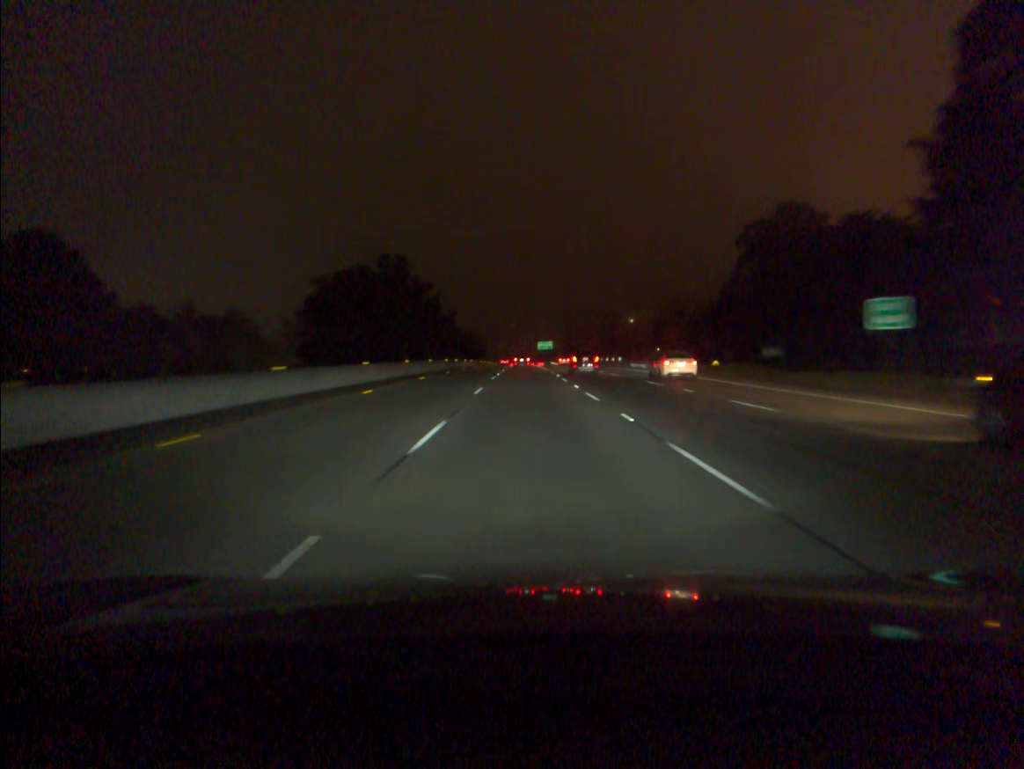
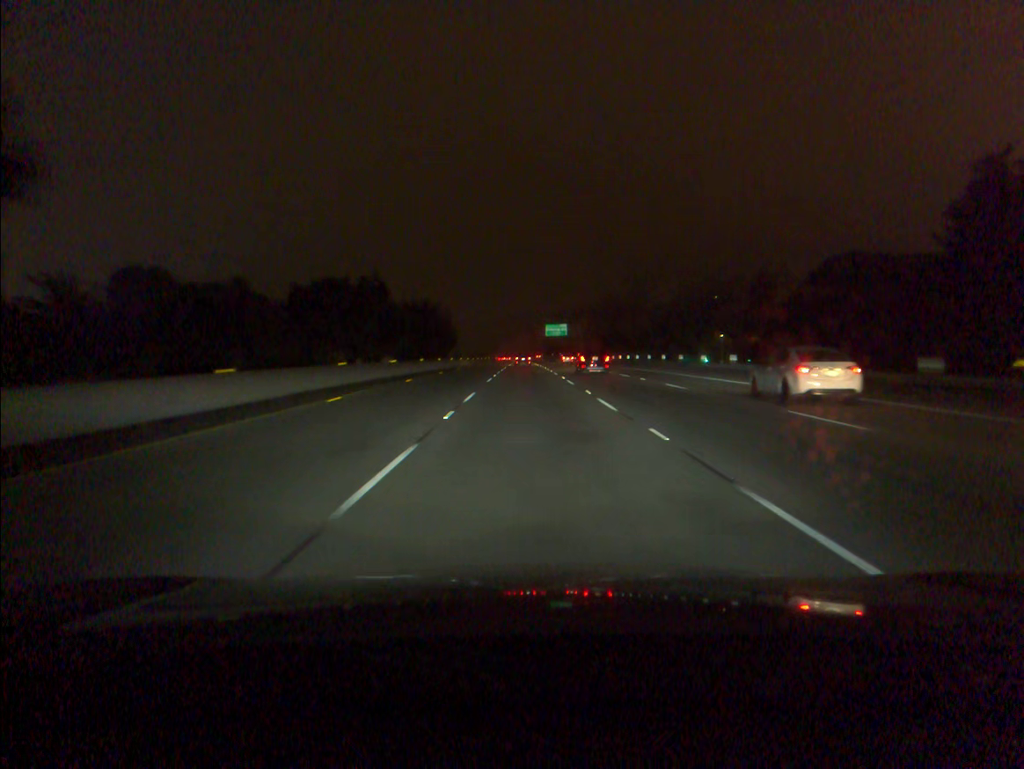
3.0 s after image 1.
(-0.1, +92.1) m; 0°
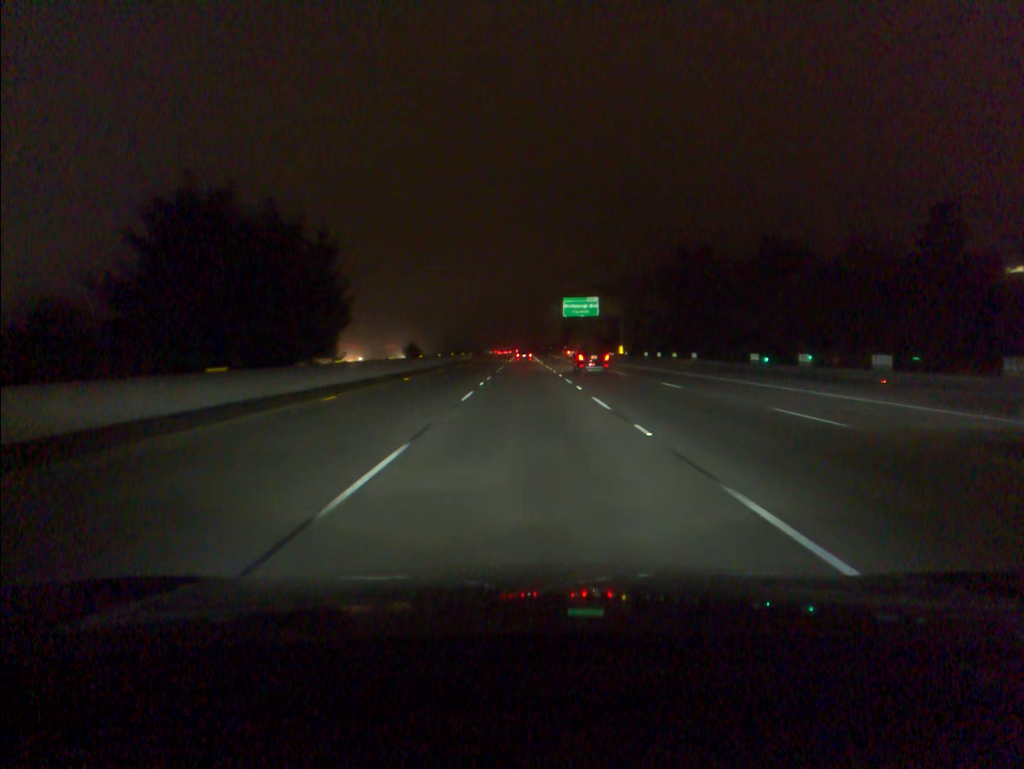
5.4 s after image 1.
(0.0, +73.2) m; 0°
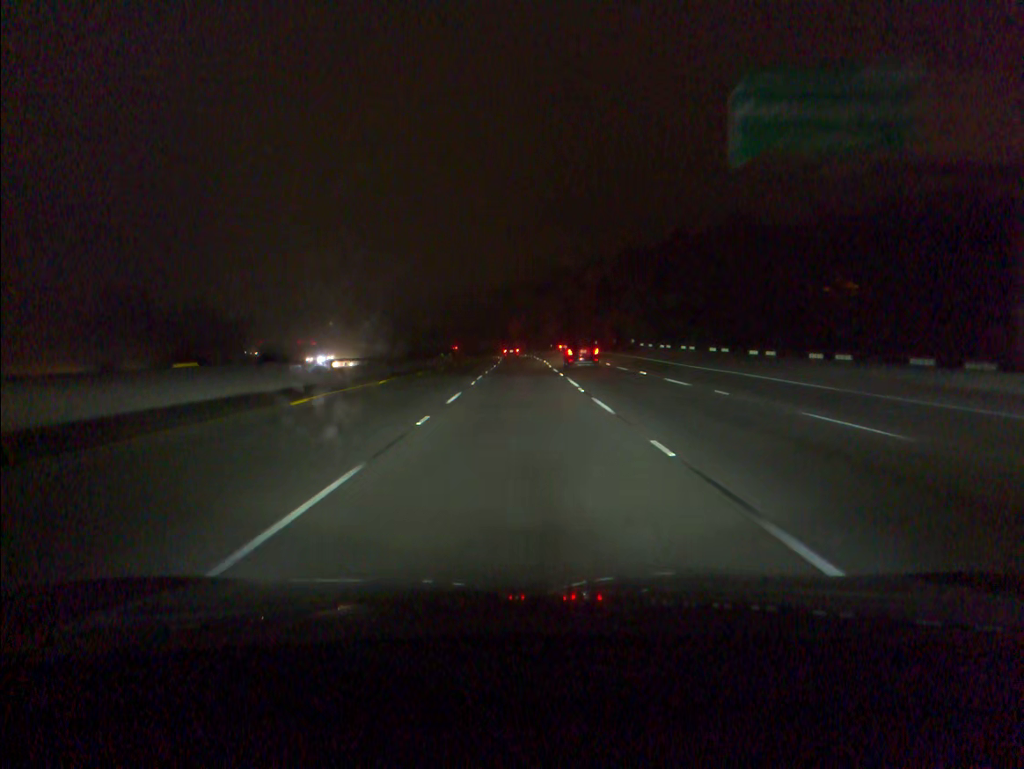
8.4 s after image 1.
(+0.1, +89.8) m; 0°
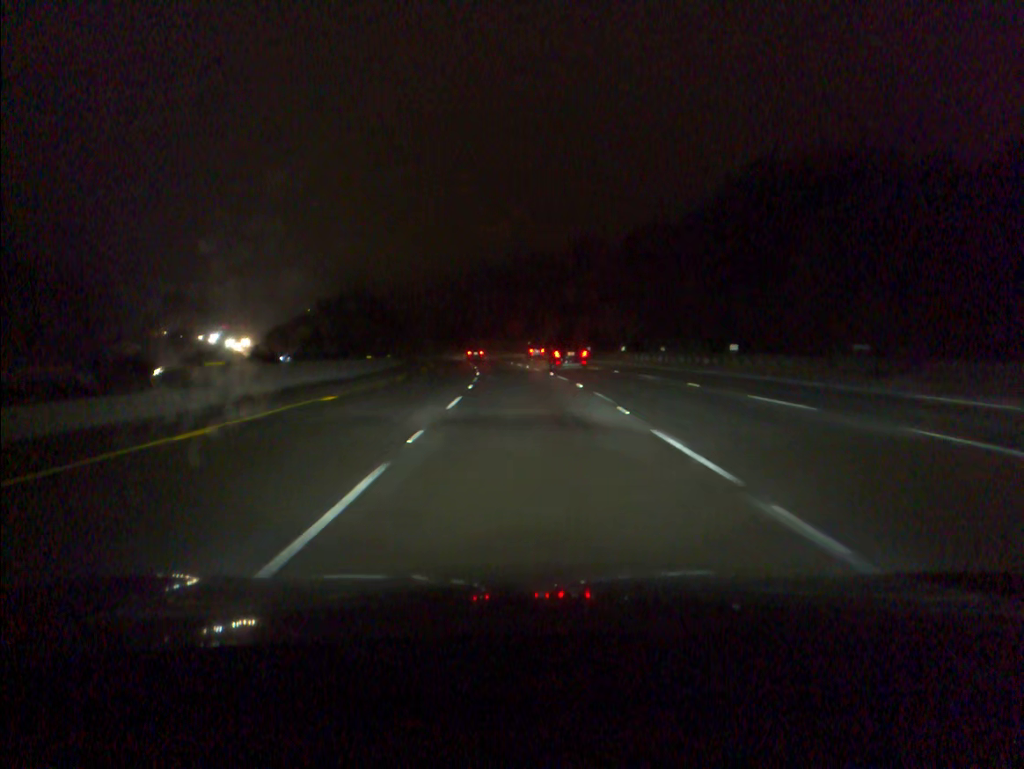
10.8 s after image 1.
(-0.6, +70.7) m; -1°
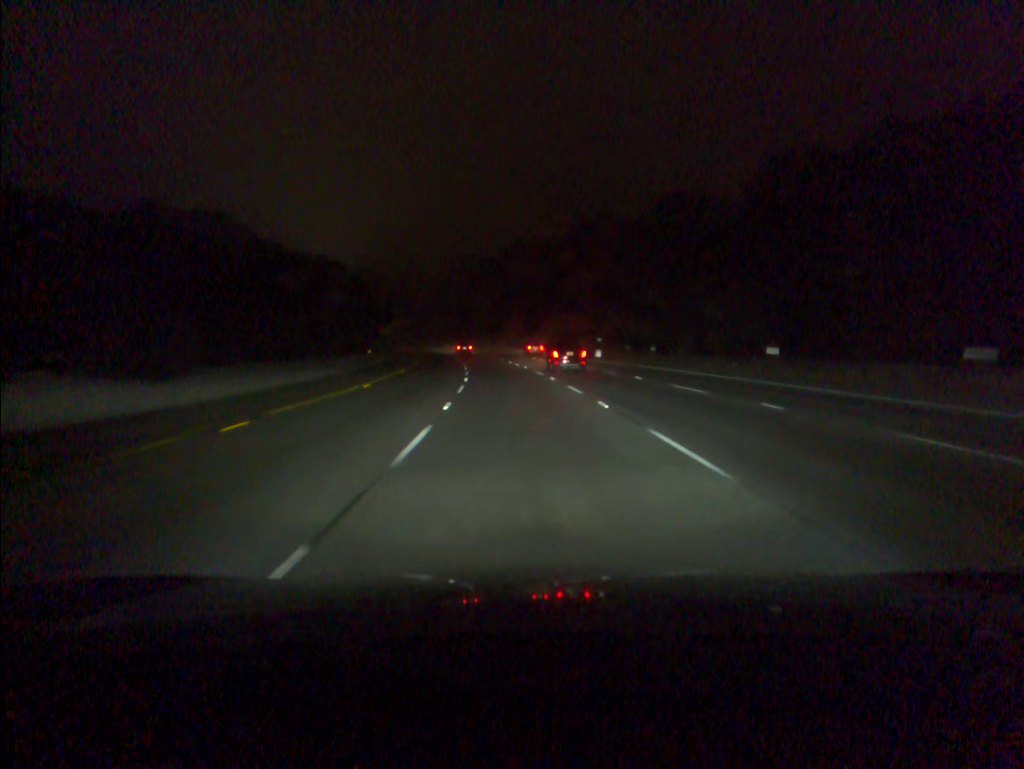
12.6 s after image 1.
(-1.5, +52.1) m; -4°
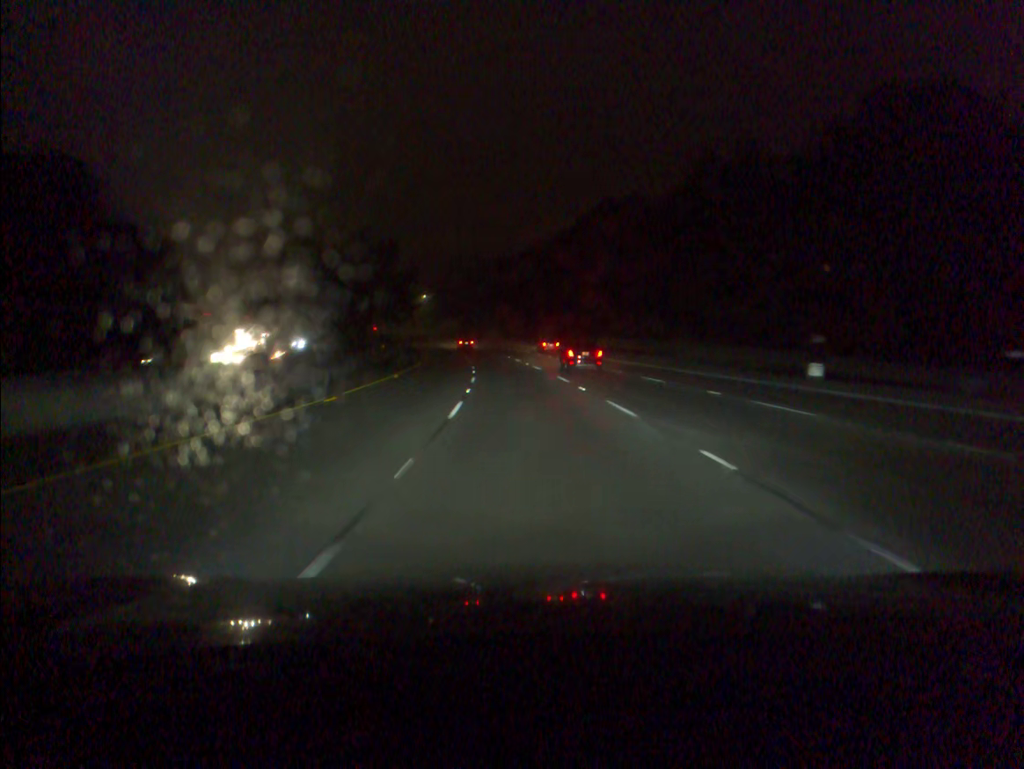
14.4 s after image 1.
(-2.4, +51.8) m; -5°
